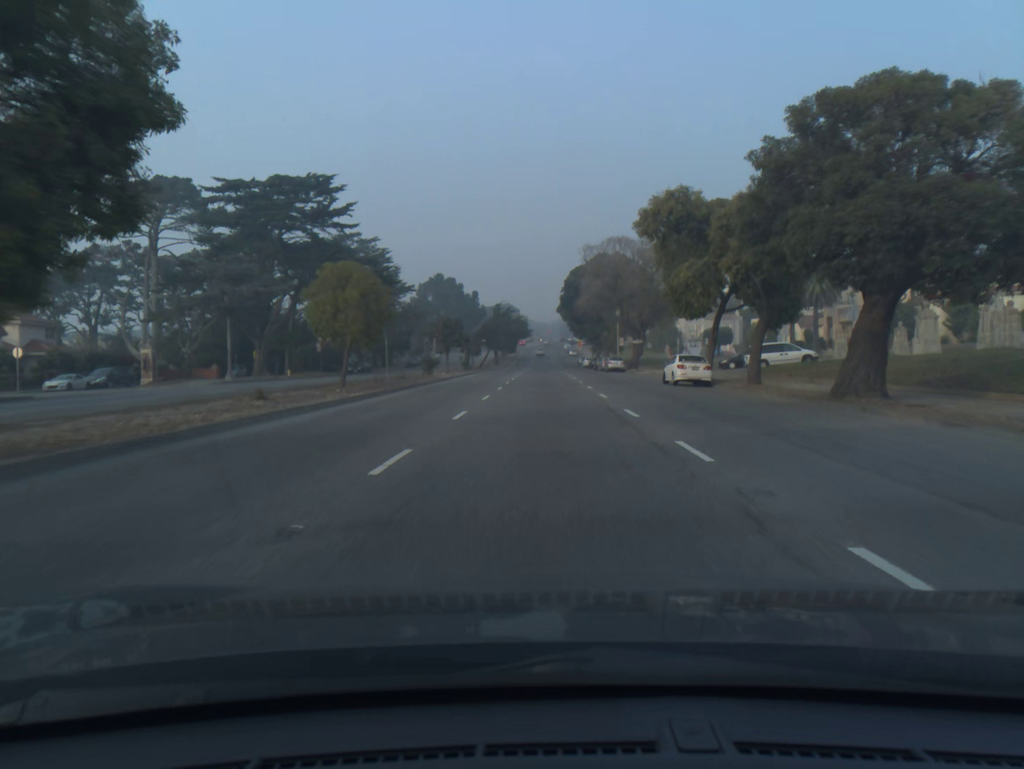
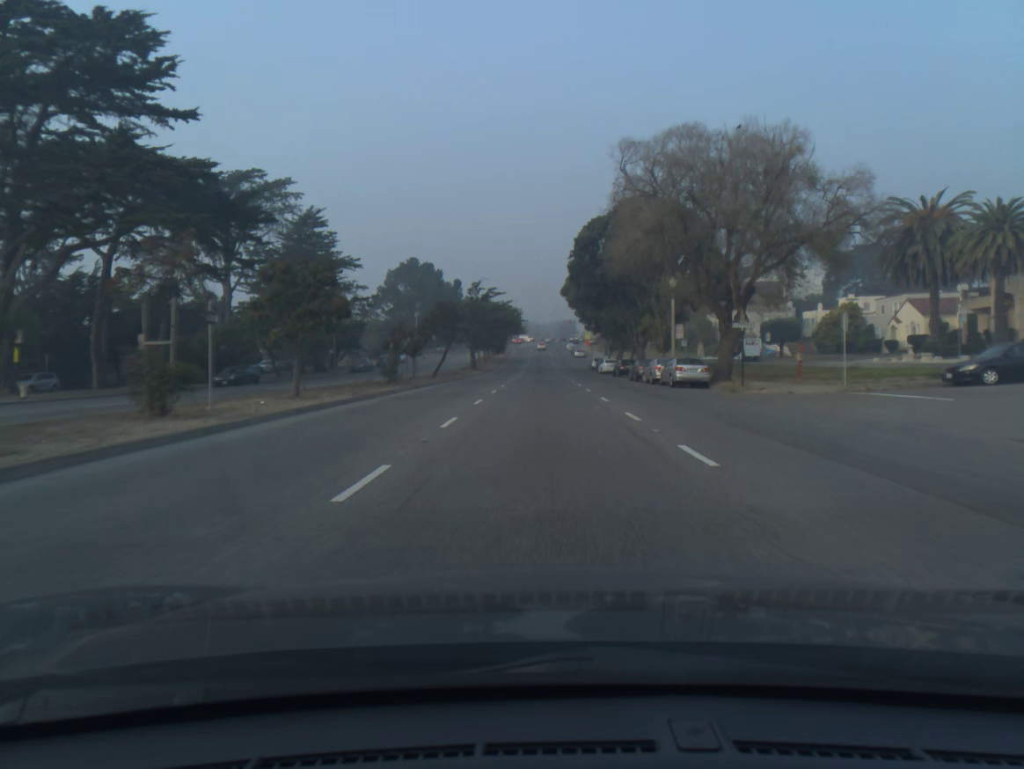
(+0.1, +37.3) m; 0°
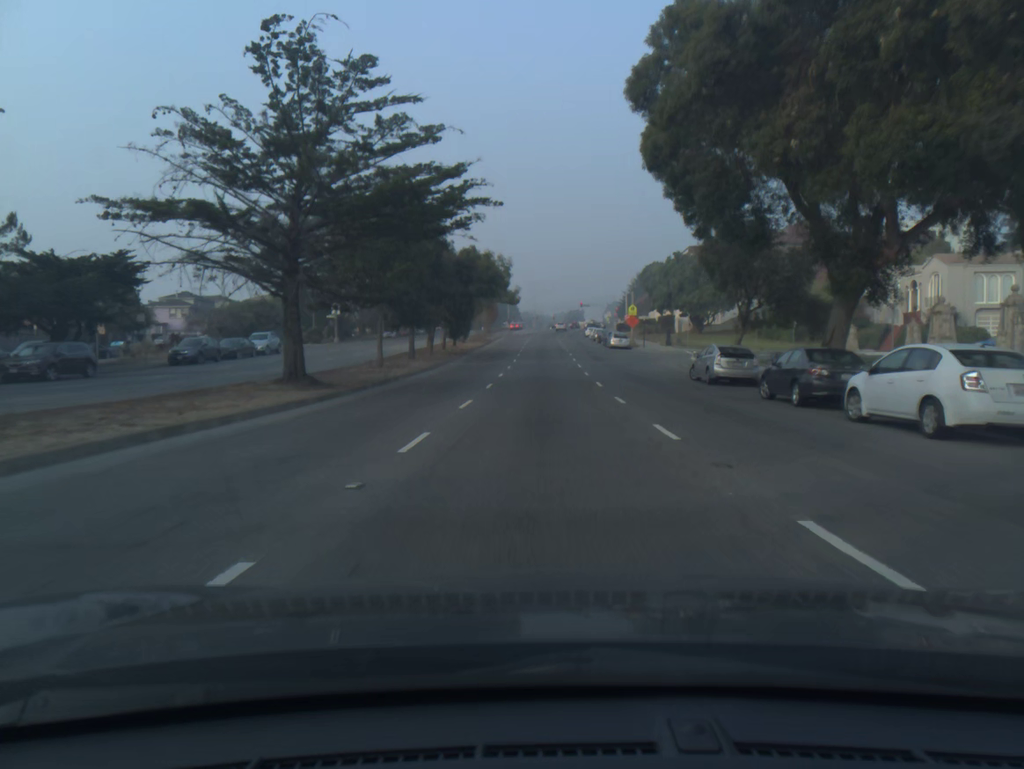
(-0.1, +62.4) m; 0°
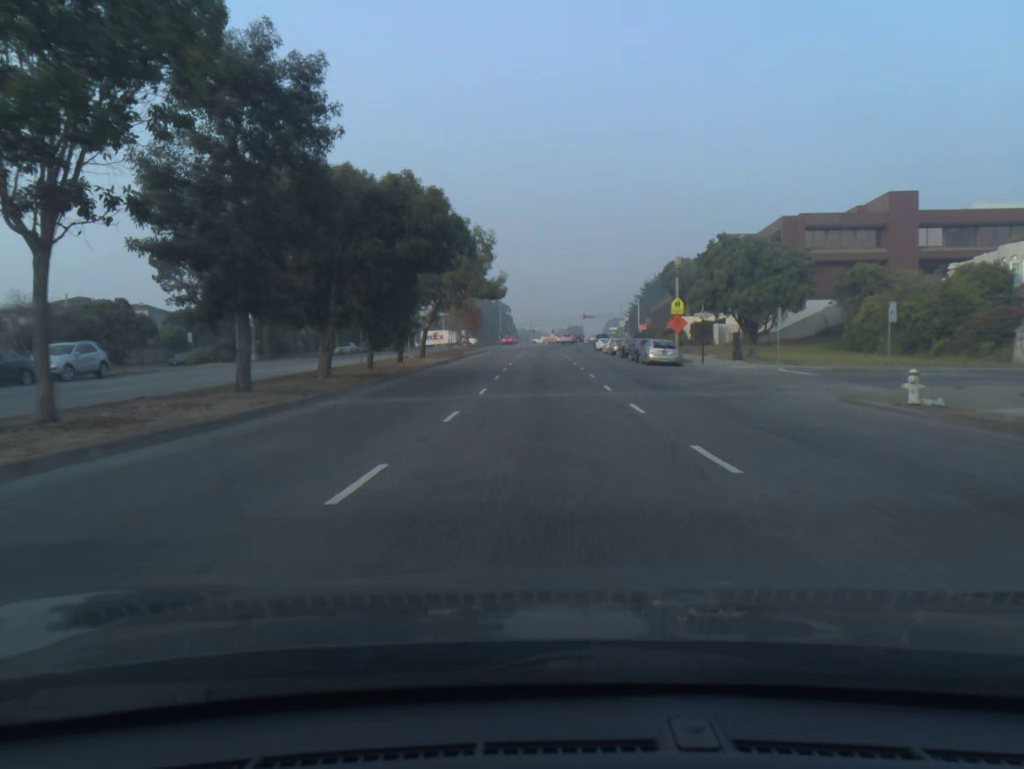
(0.0, +25.1) m; 0°
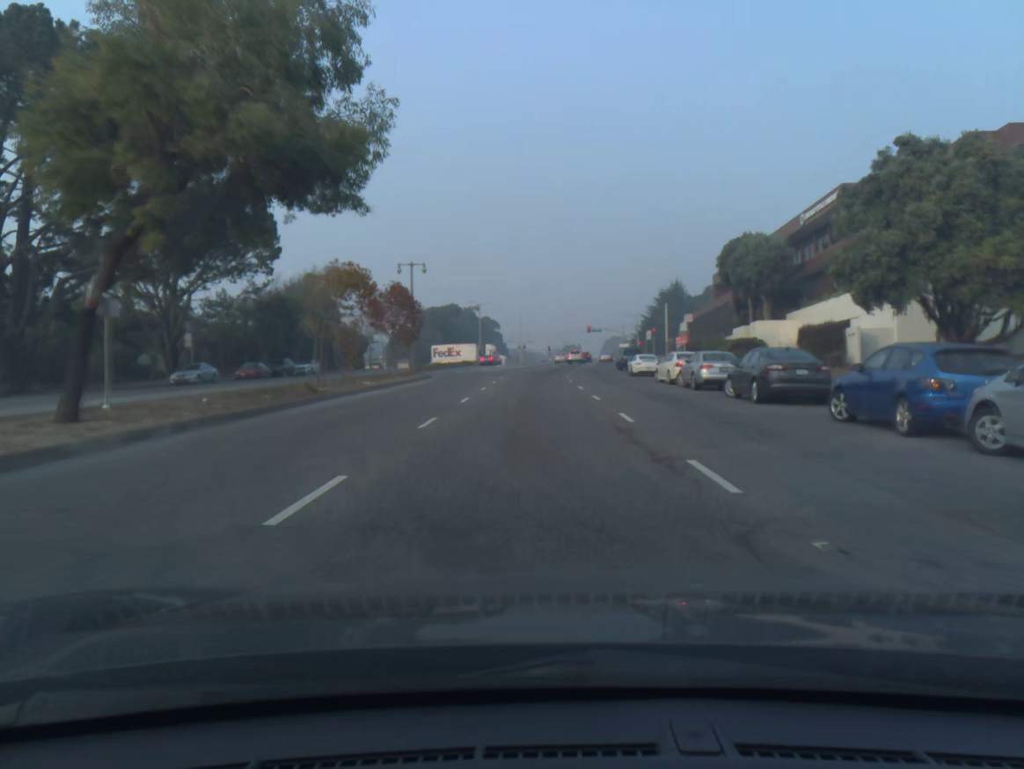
(+0.1, +36.6) m; 0°
